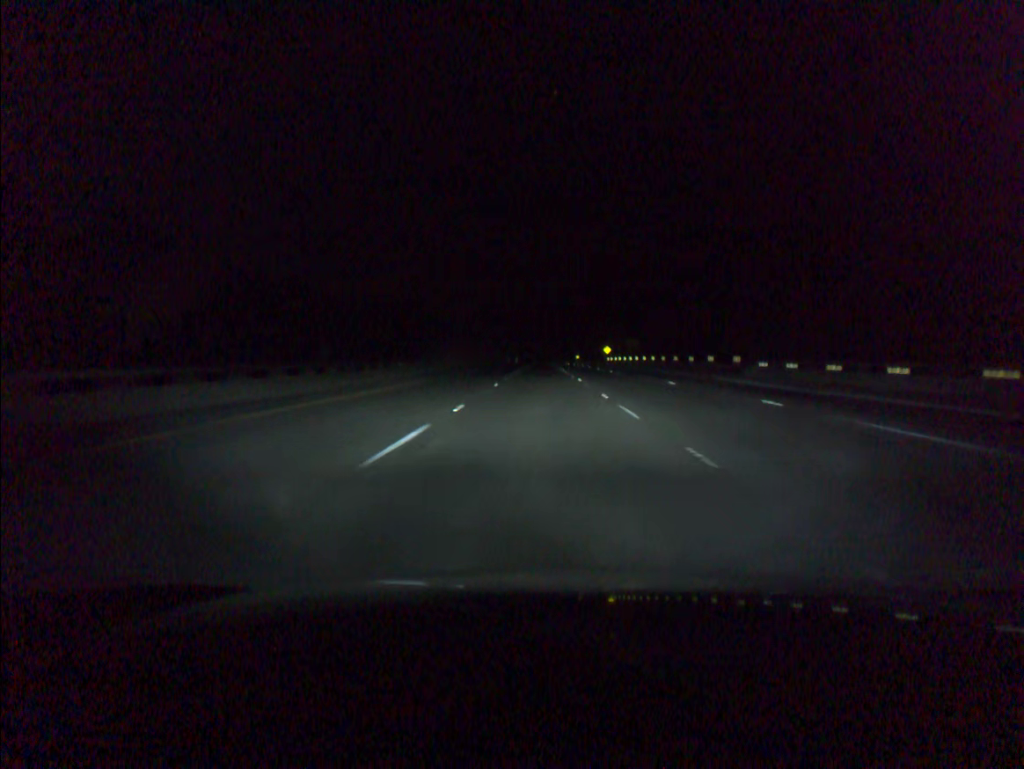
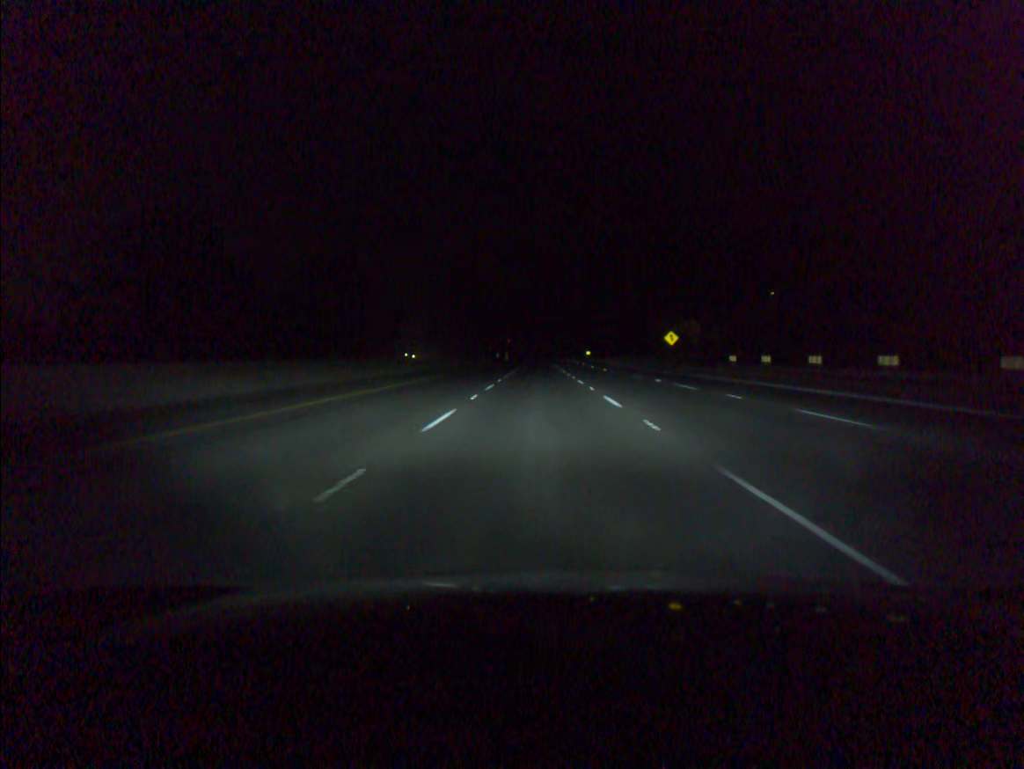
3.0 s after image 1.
(-0.1, +98.2) m; 0°
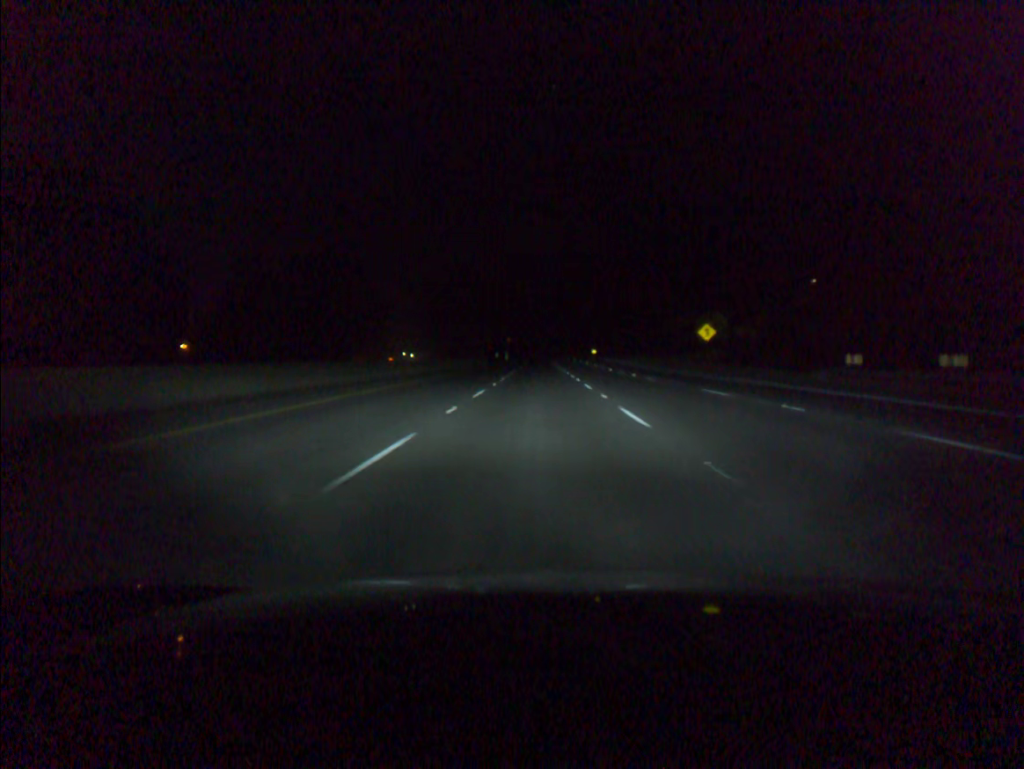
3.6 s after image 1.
(0.0, +19.6) m; 0°
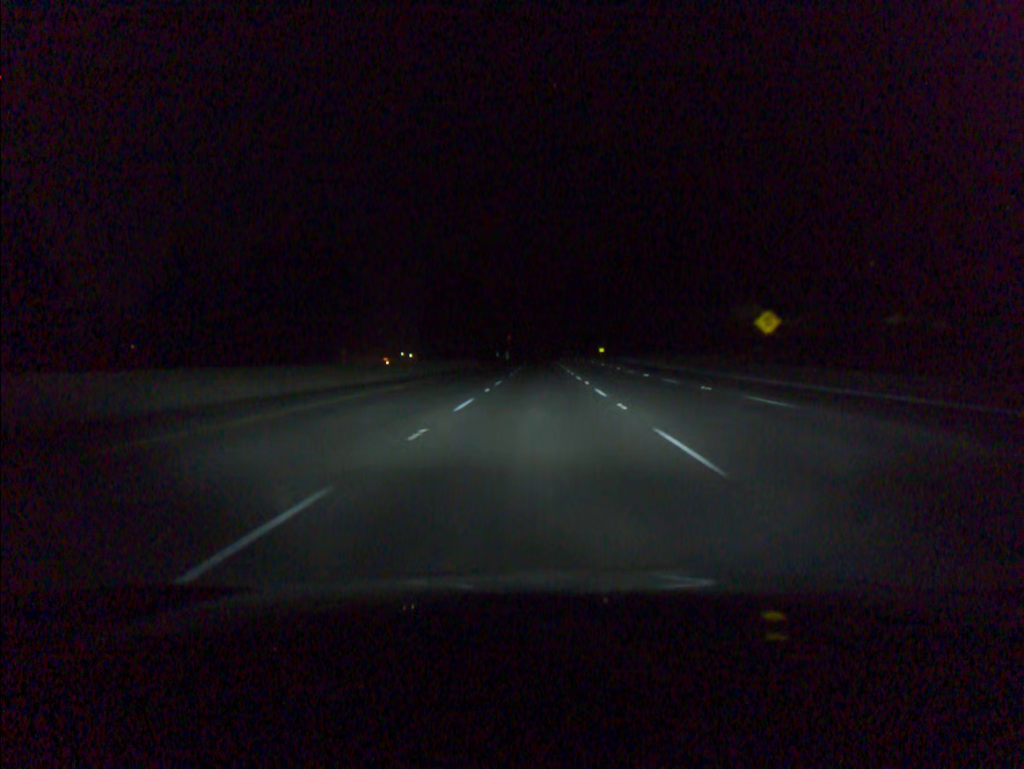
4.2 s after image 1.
(0.0, +19.6) m; 0°
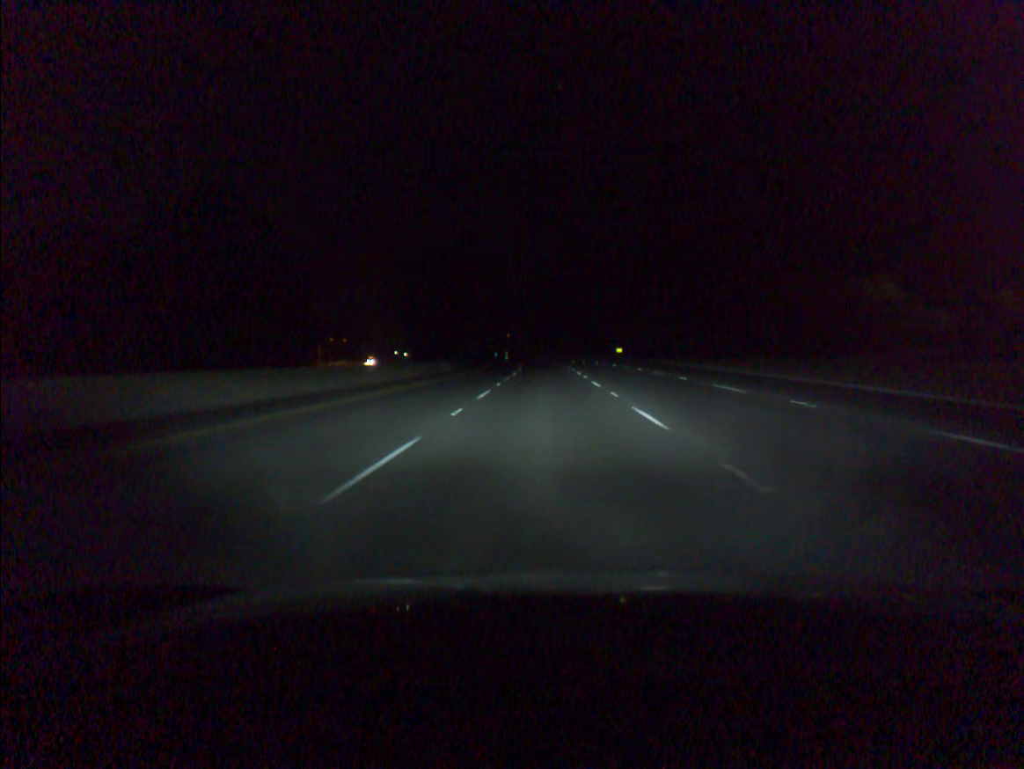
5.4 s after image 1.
(-0.1, +39.3) m; 0°
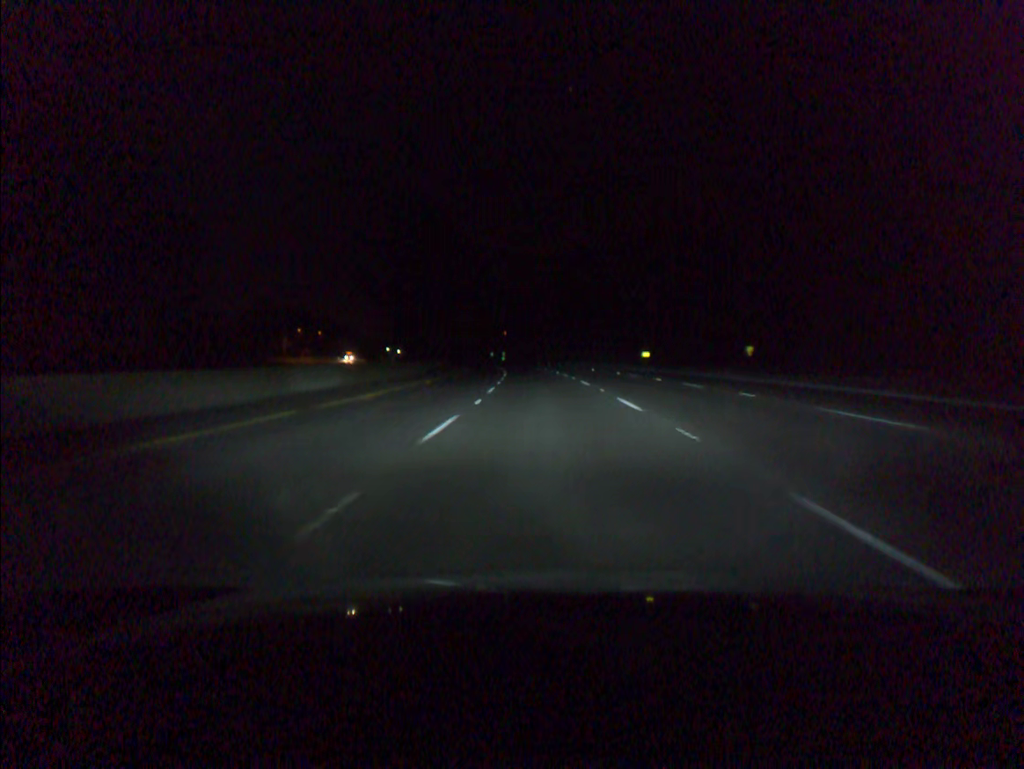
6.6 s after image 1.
(-0.1, +39.3) m; 0°
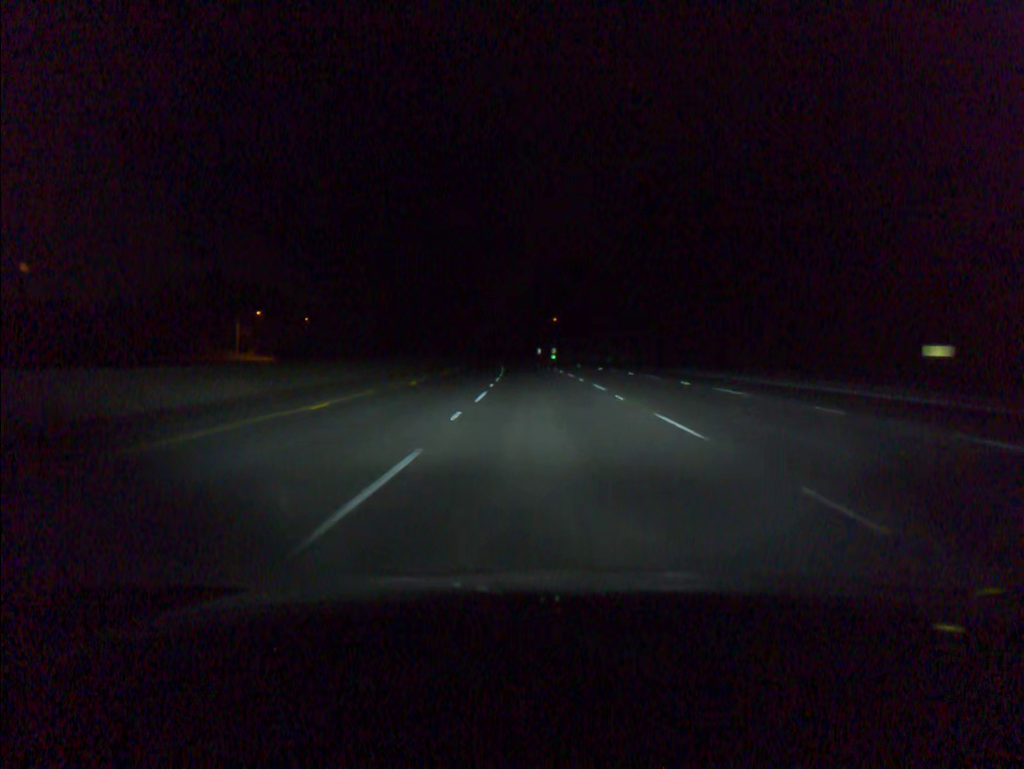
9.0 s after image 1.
(-2.2, +78.6) m; -4°
